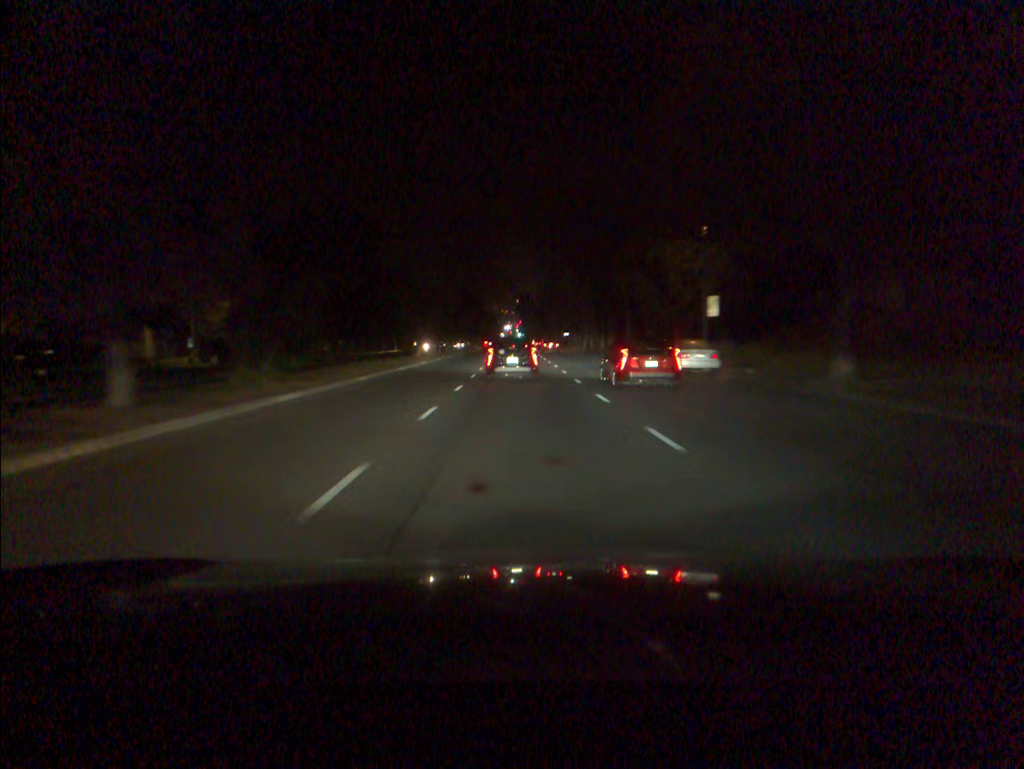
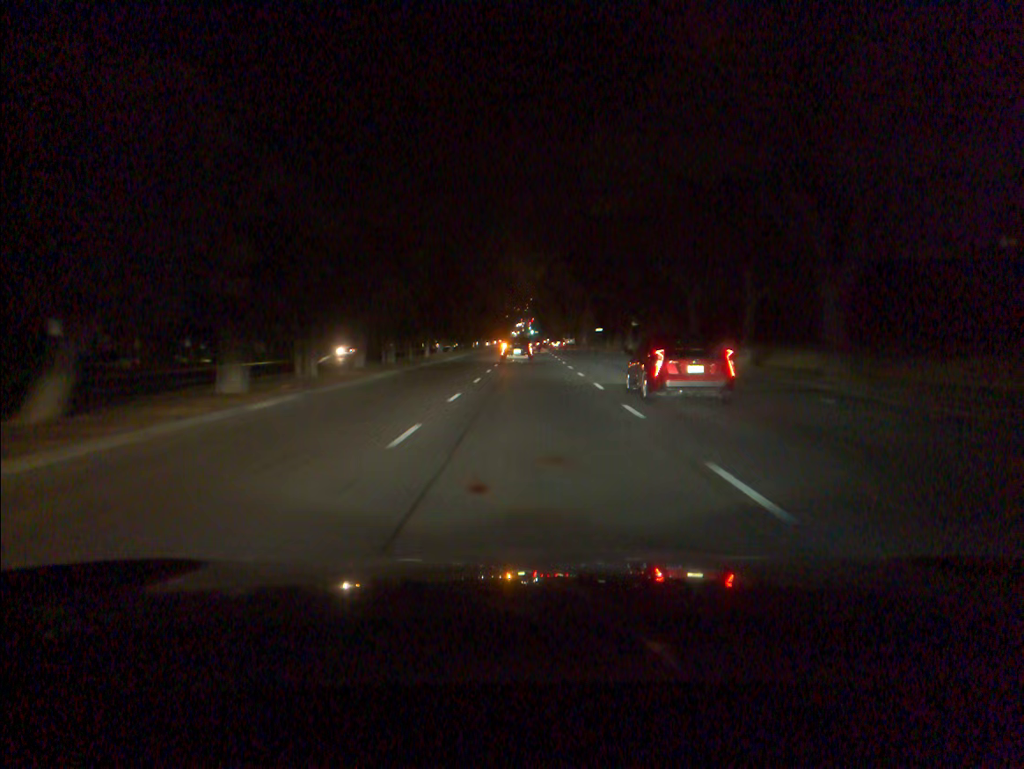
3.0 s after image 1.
(-0.4, +48.0) m; -1°
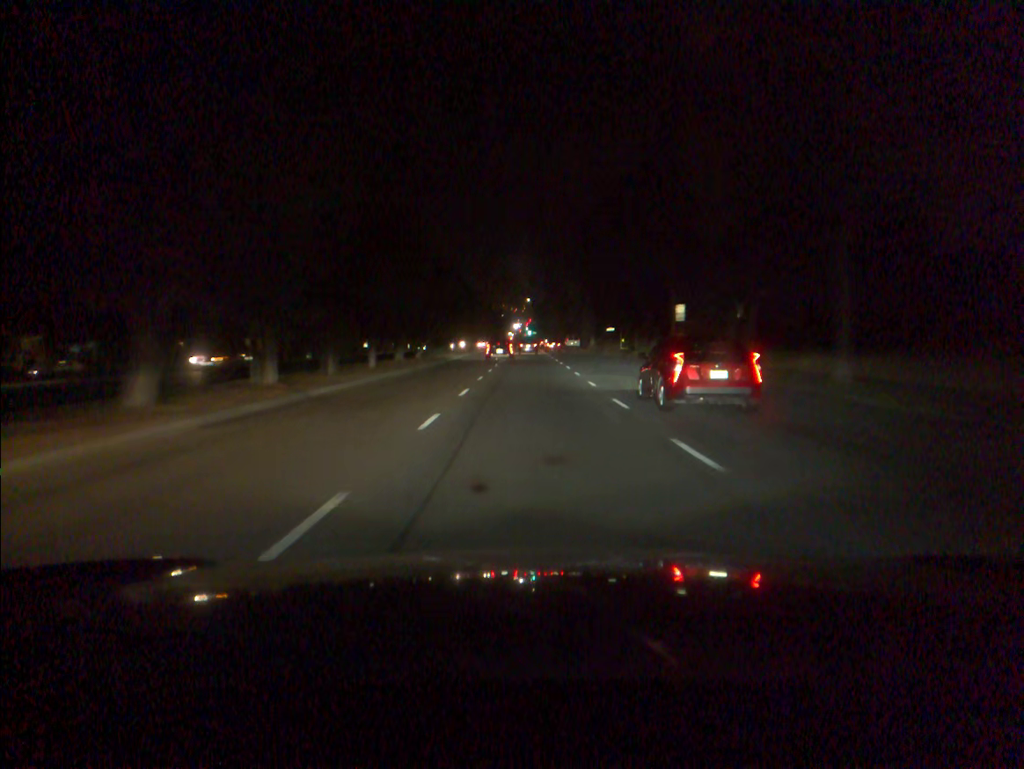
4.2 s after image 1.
(+0.1, +20.0) m; 0°
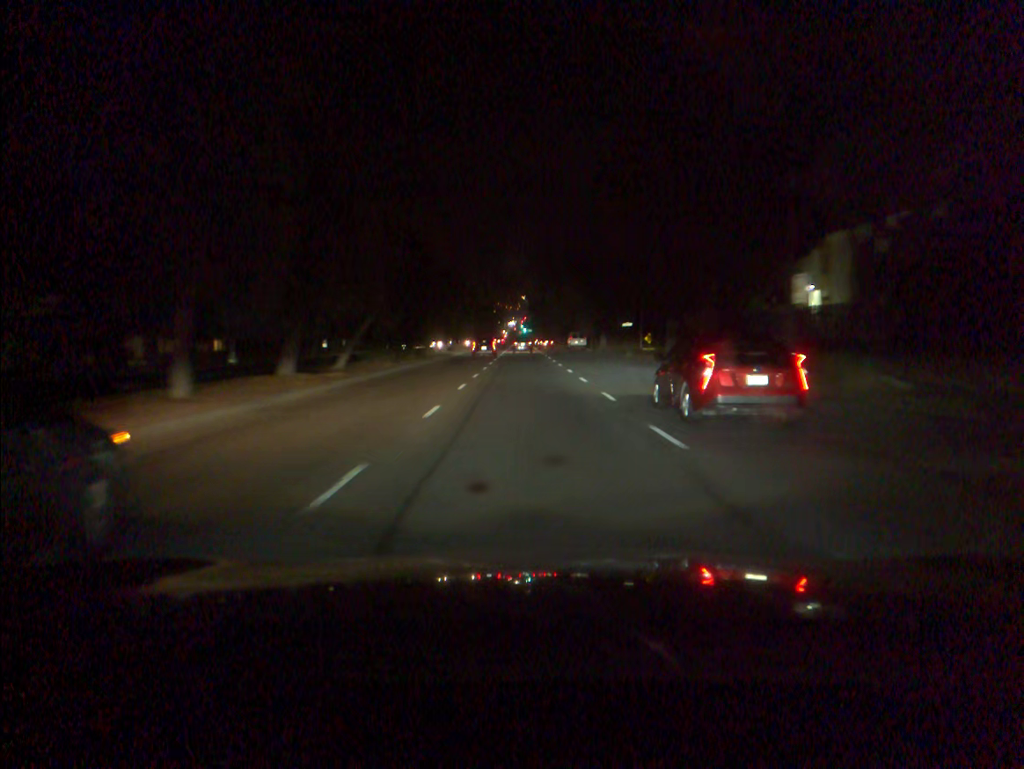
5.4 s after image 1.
(+0.1, +20.6) m; 0°
